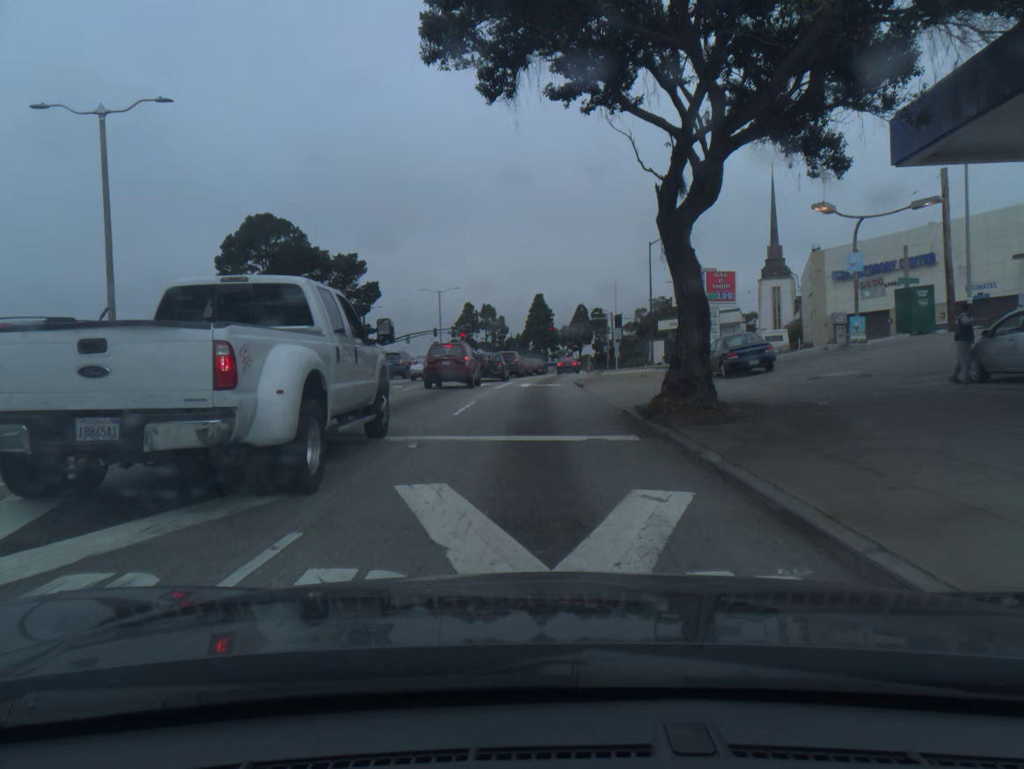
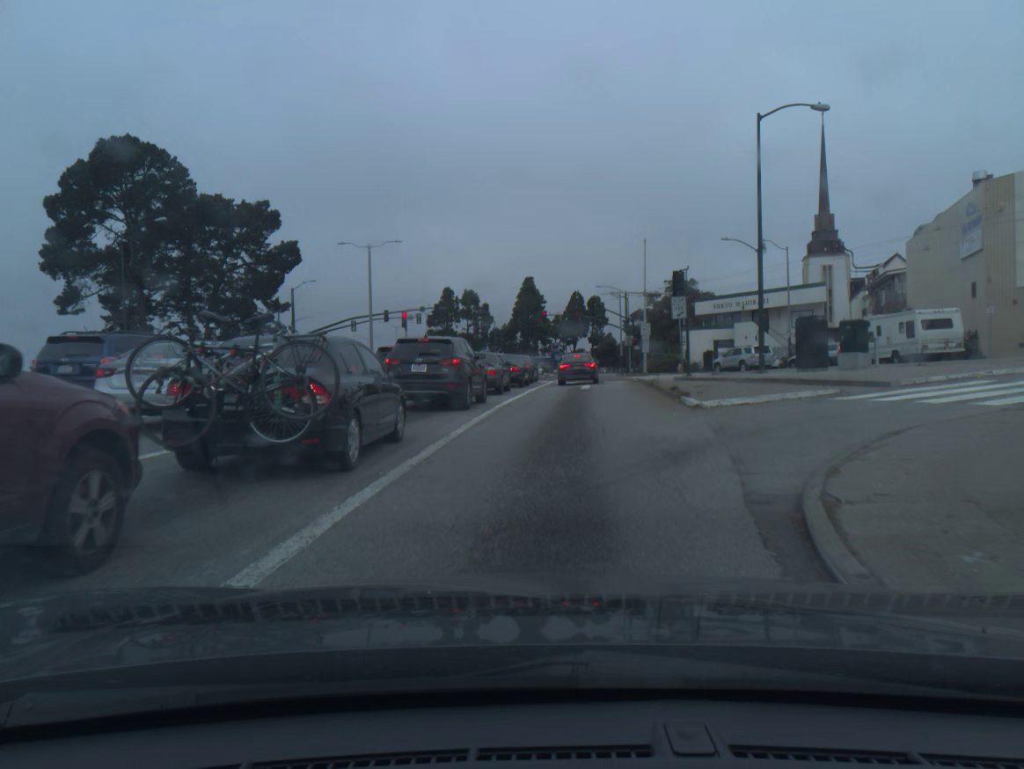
(+0.2, +31.4) m; +1°
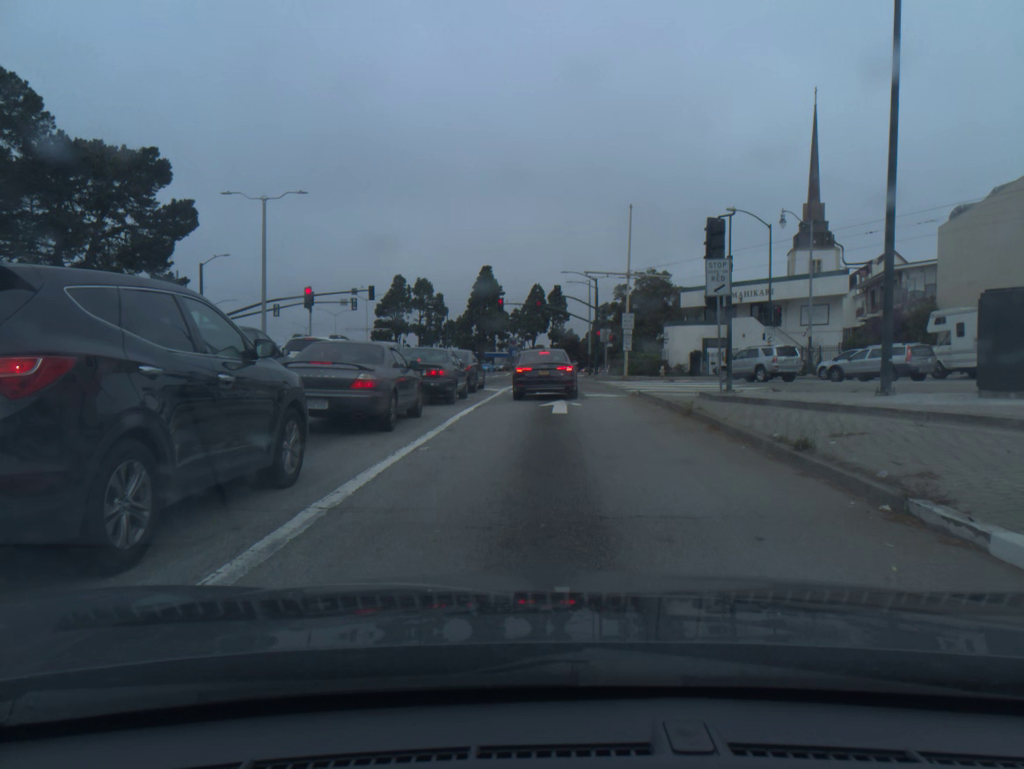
(+0.4, +13.5) m; +3°
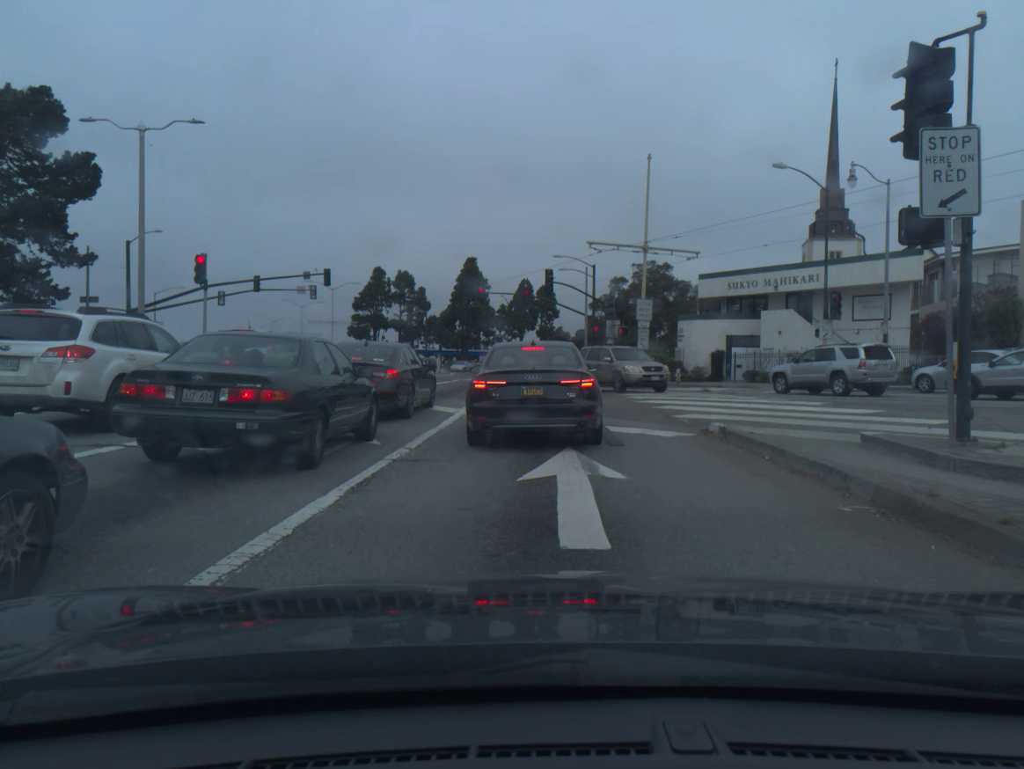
(+0.1, +11.5) m; +1°
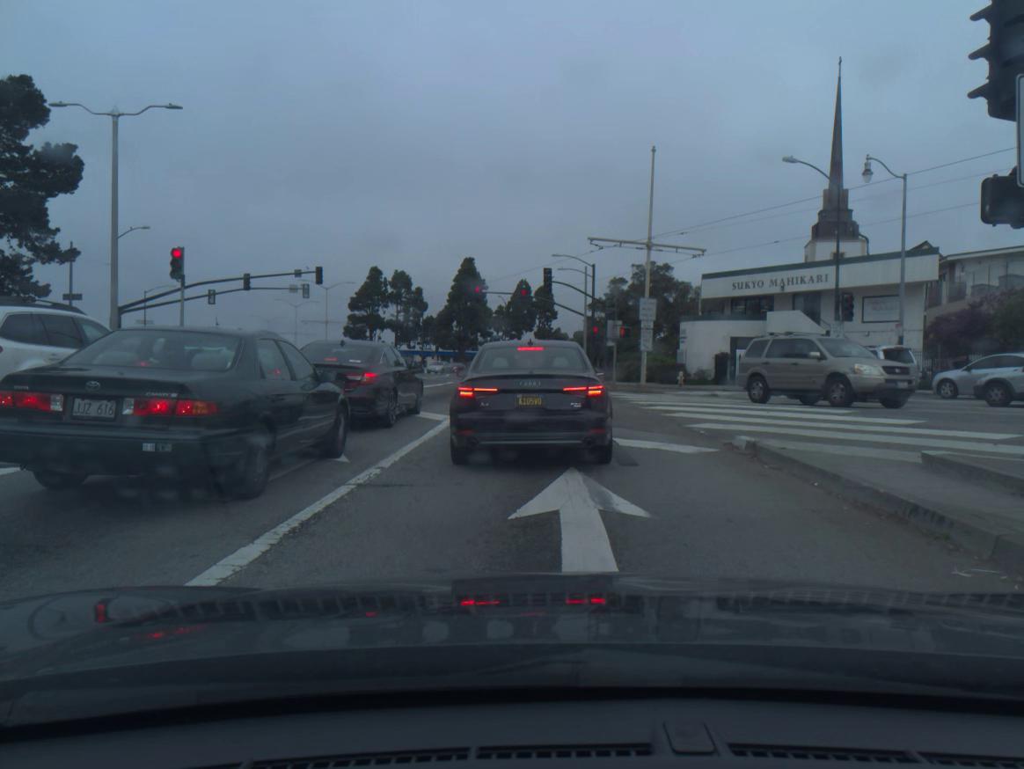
(0.0, +1.7) m; 0°
